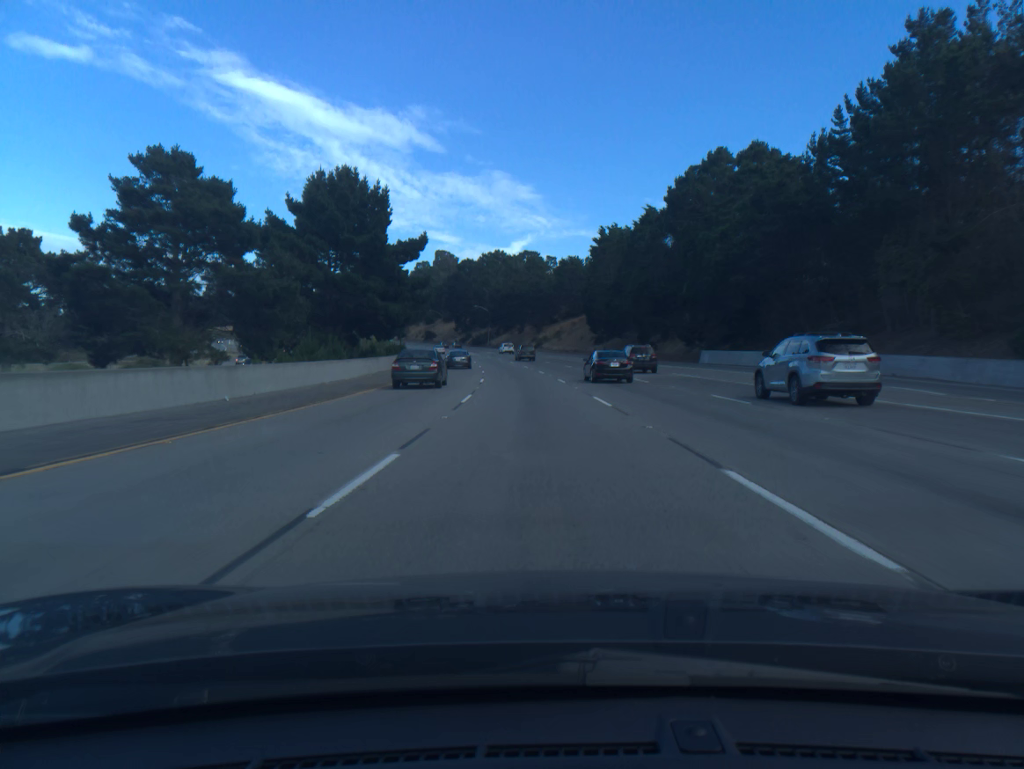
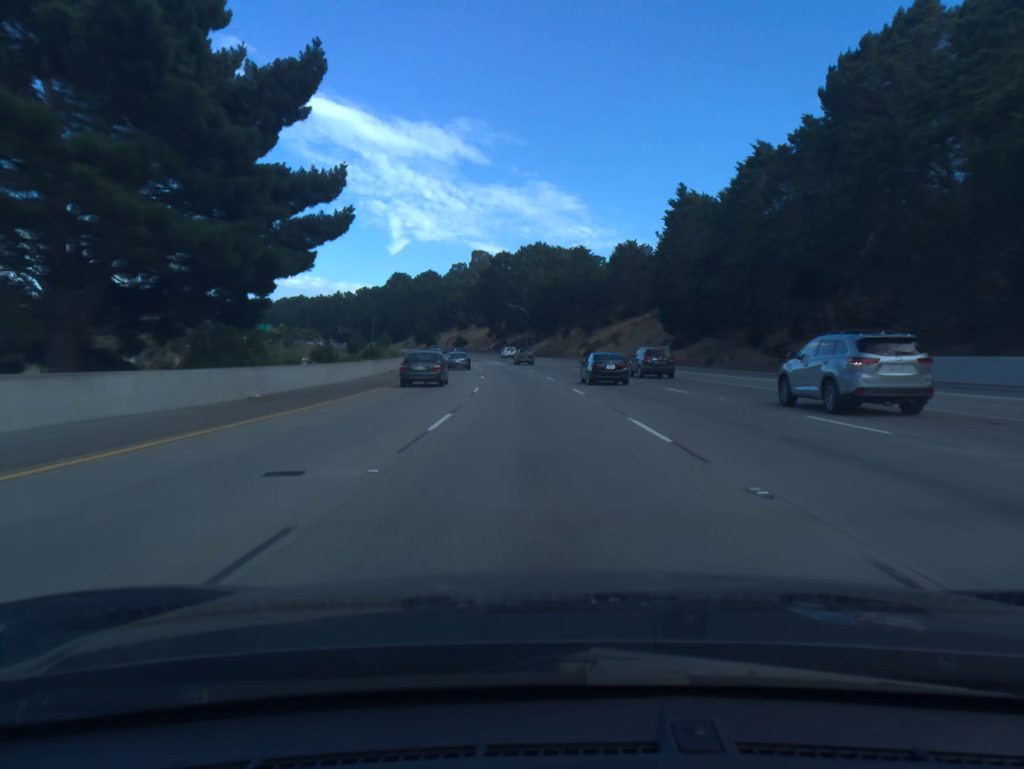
(-1.0, +36.5) m; -3°
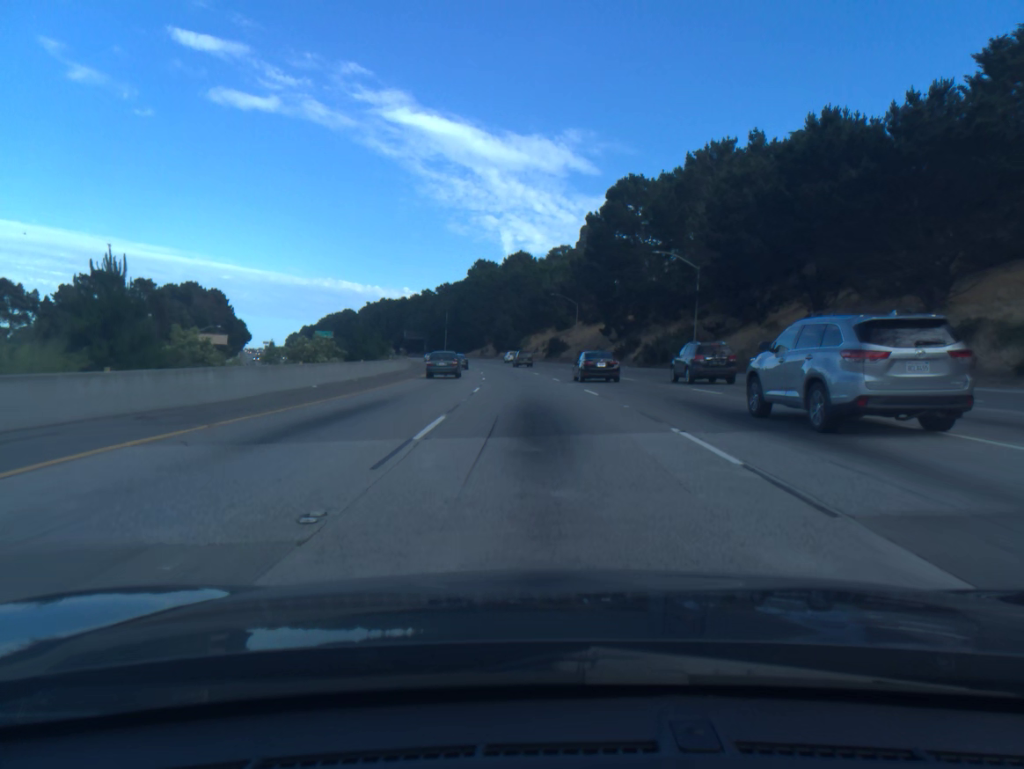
(-6.6, +90.3) m; -8°
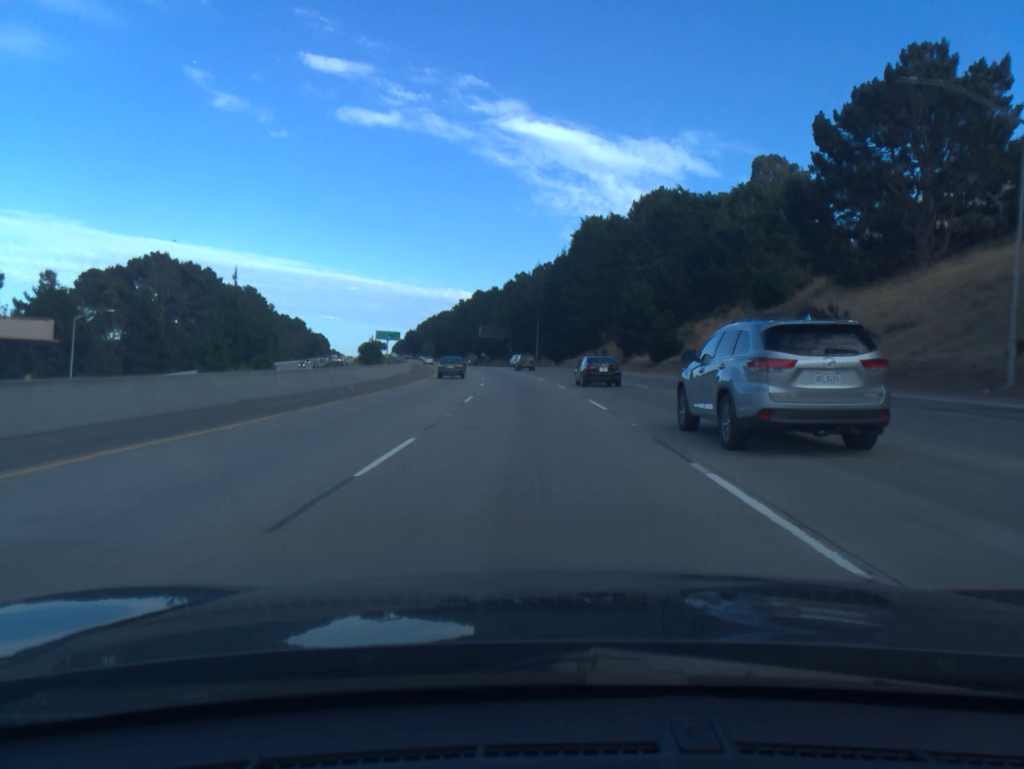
(-6.2, +90.2) m; -8°
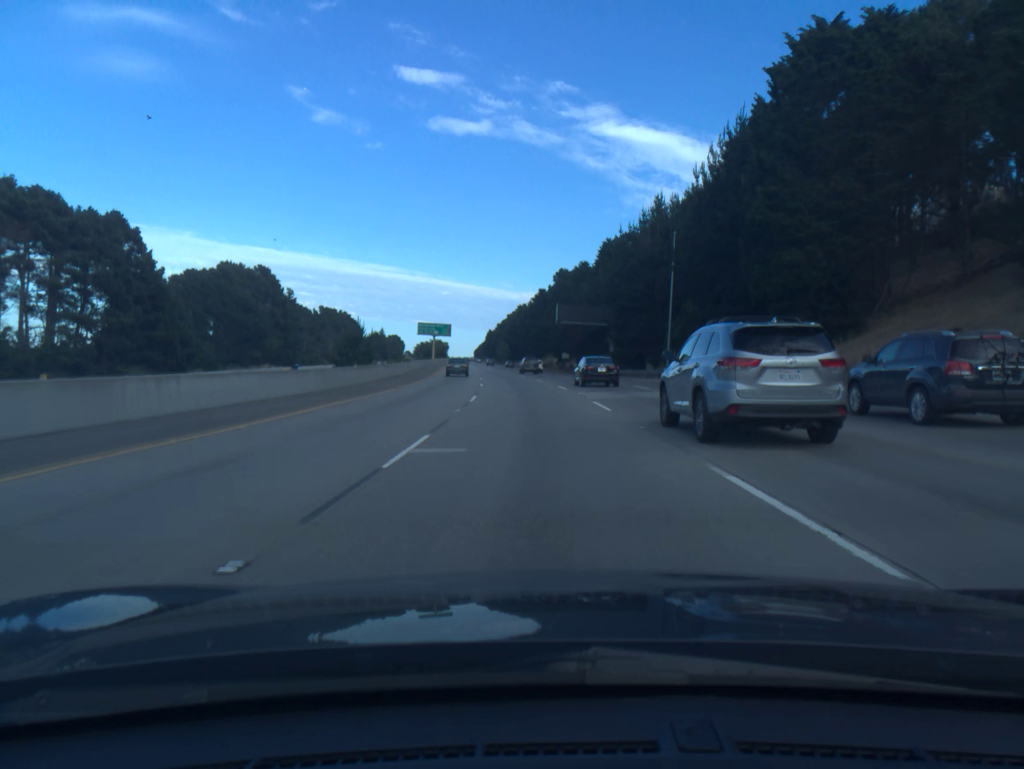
(-4.1, +72.4) m; -6°
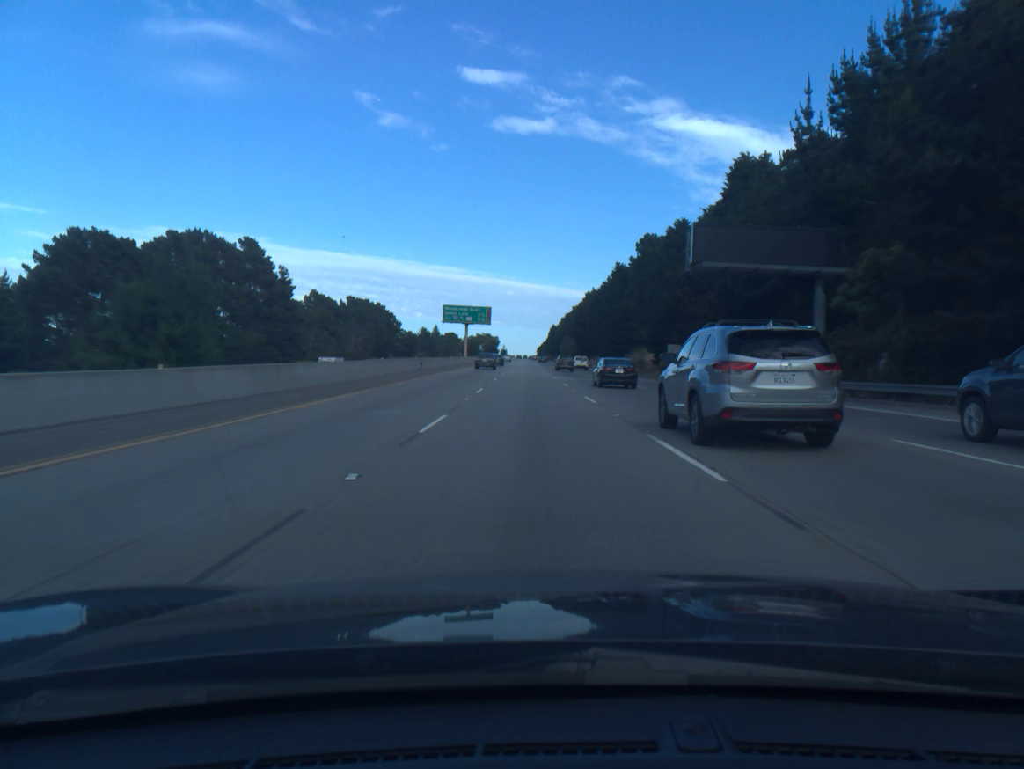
(-2.3, +54.6) m; -5°
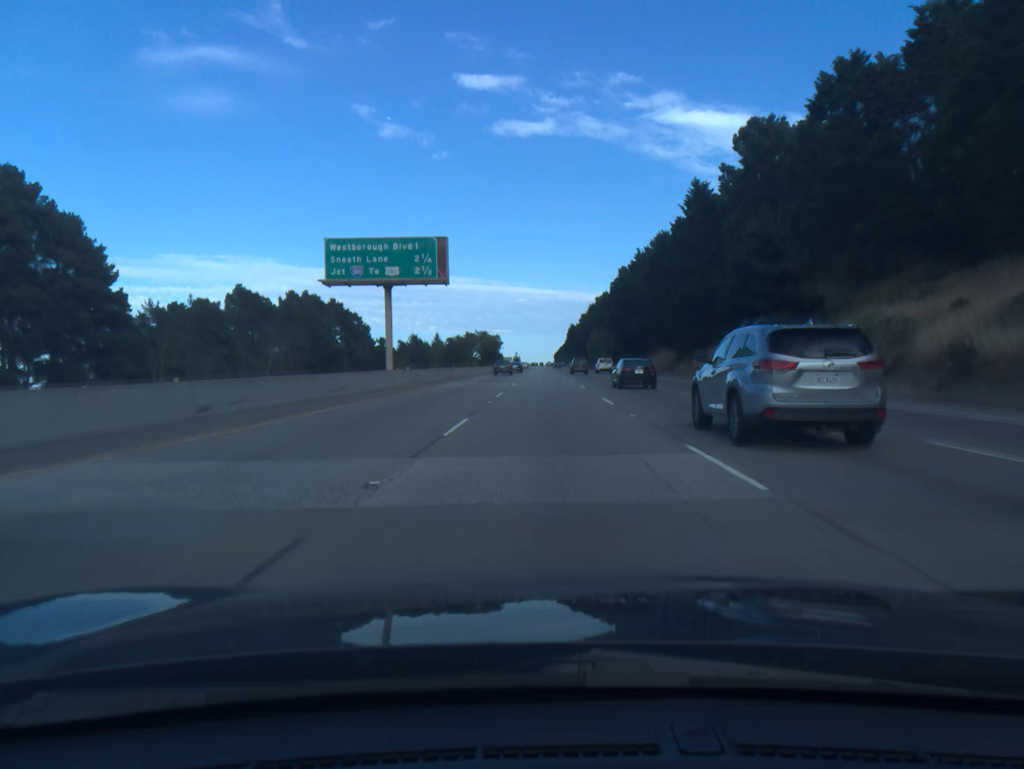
(-1.6, +73.0) m; -1°
